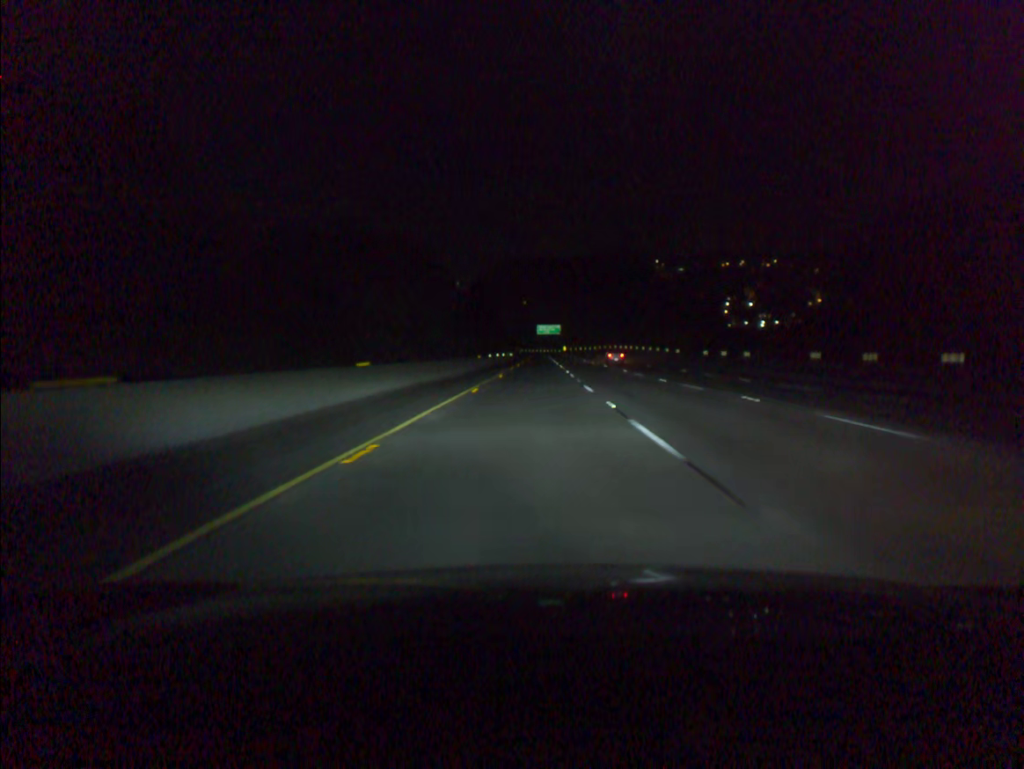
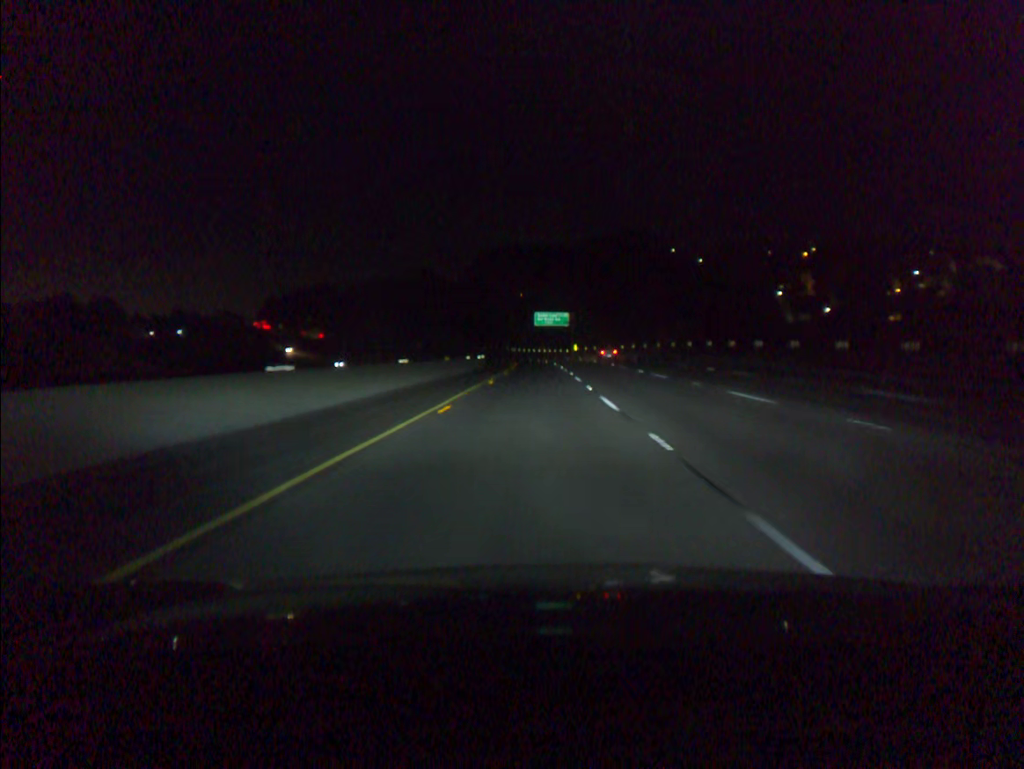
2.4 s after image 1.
(-0.3, +80.6) m; 0°
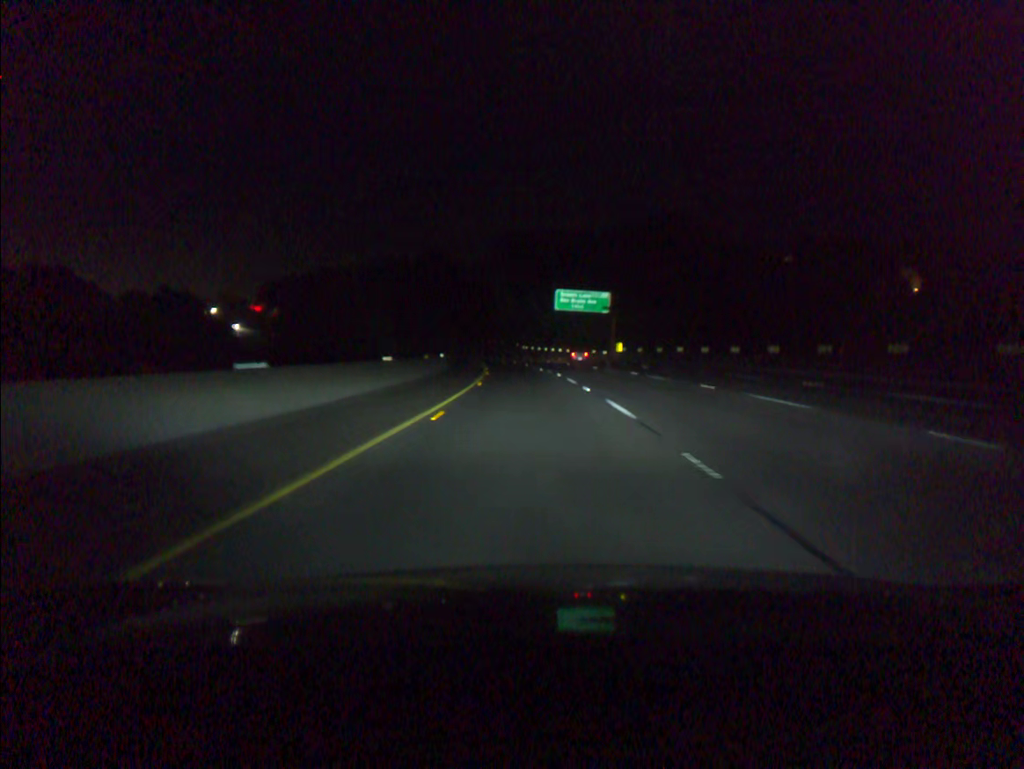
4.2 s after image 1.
(-0.3, +60.5) m; -1°
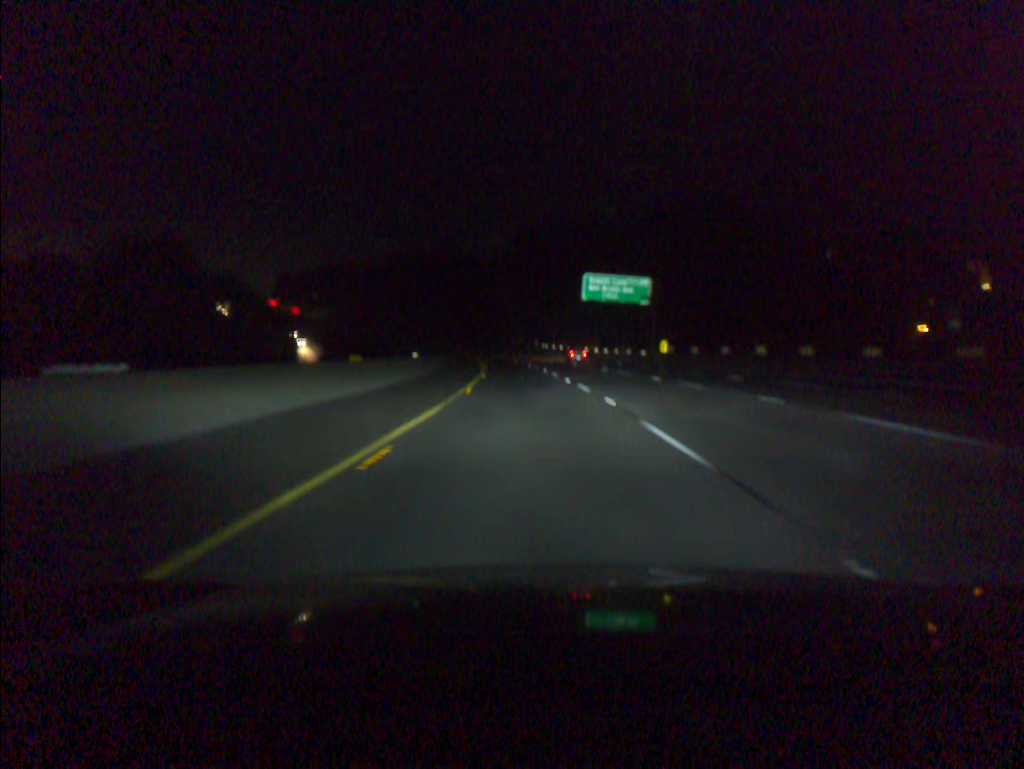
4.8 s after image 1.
(-0.3, +20.2) m; -1°
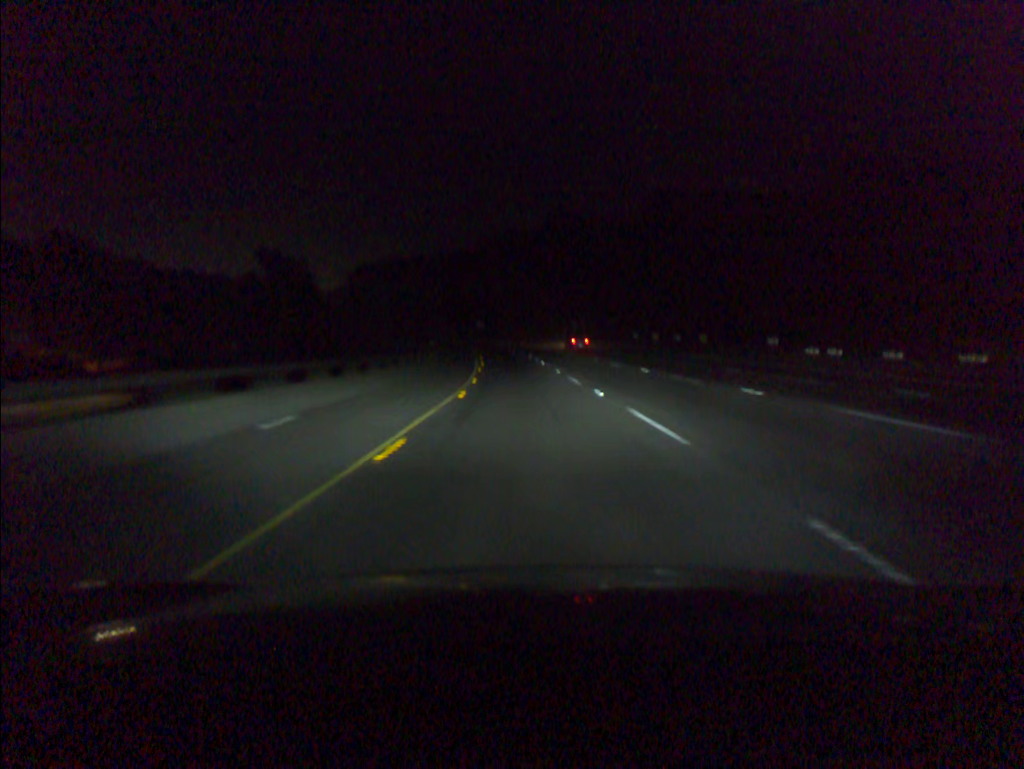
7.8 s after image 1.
(-7.8, +100.6) m; -8°
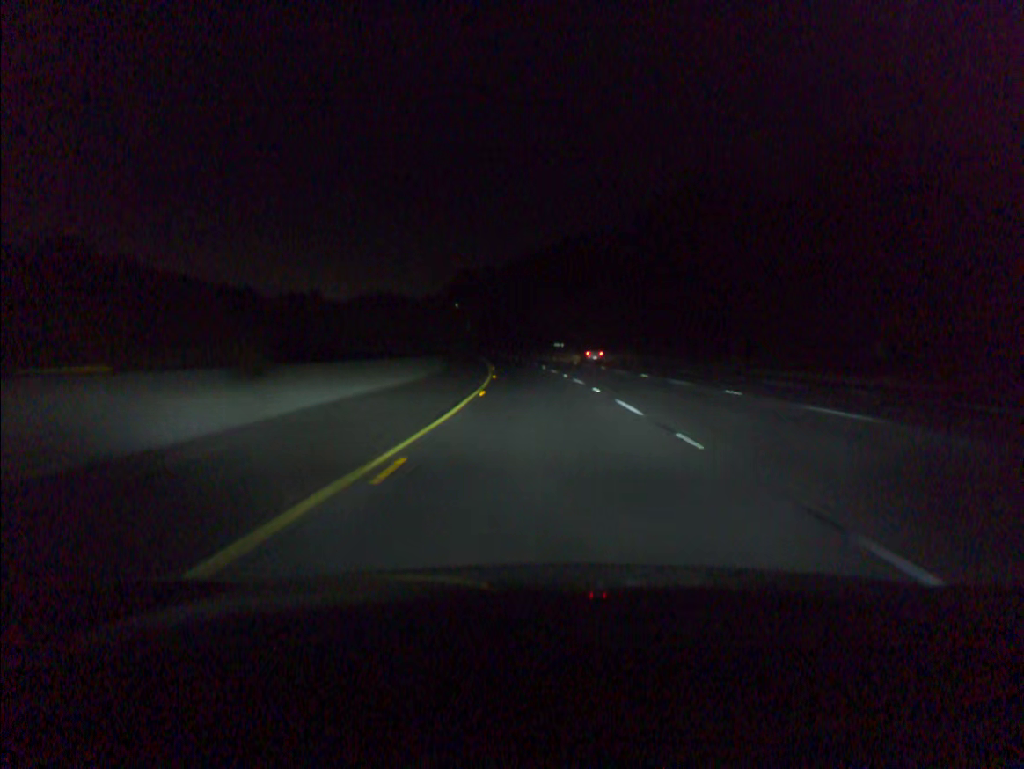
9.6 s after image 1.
(-3.5, +60.3) m; -7°
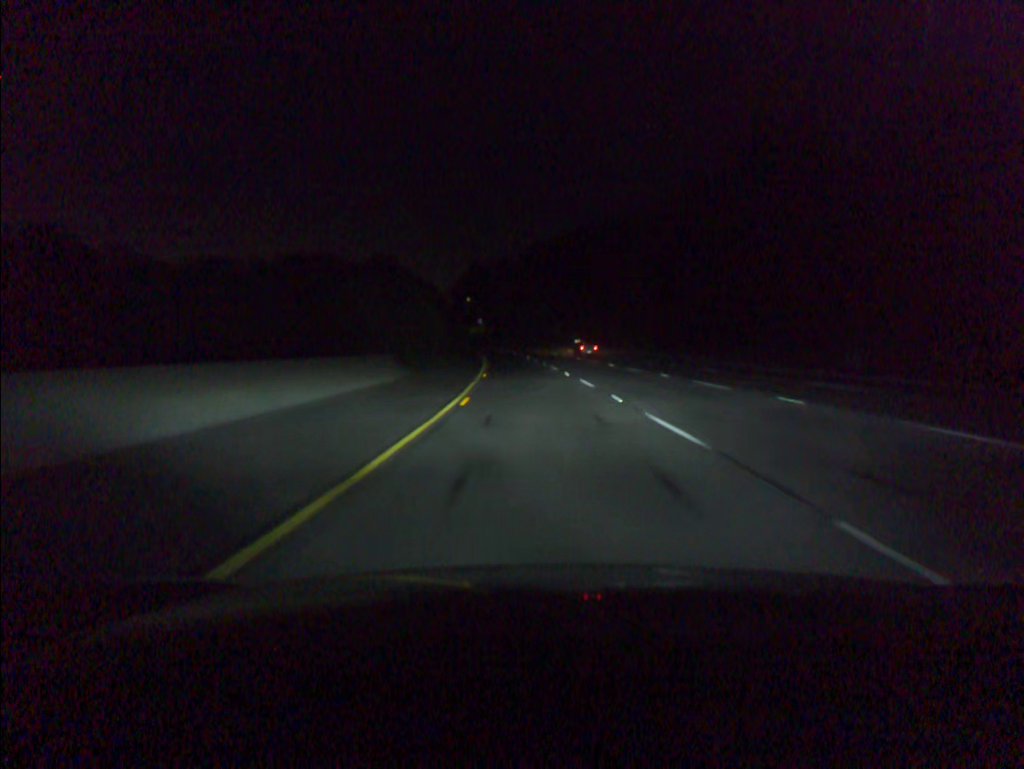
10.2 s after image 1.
(-0.2, +20.0) m; -1°
